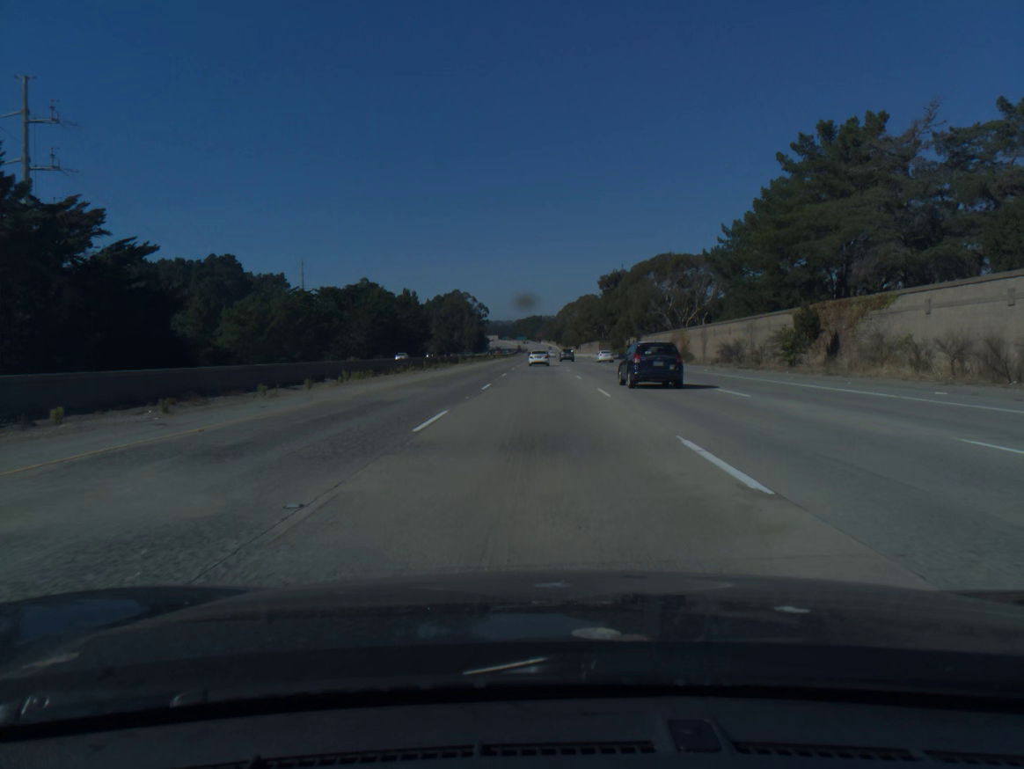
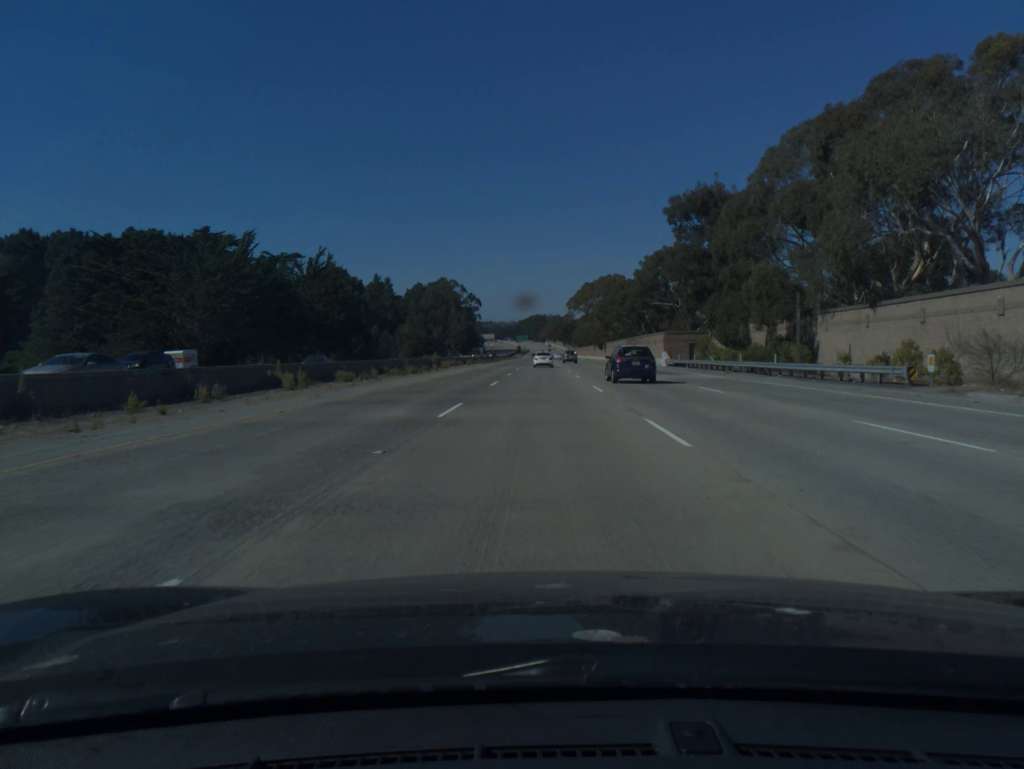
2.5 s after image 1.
(-0.2, +84.5) m; 0°
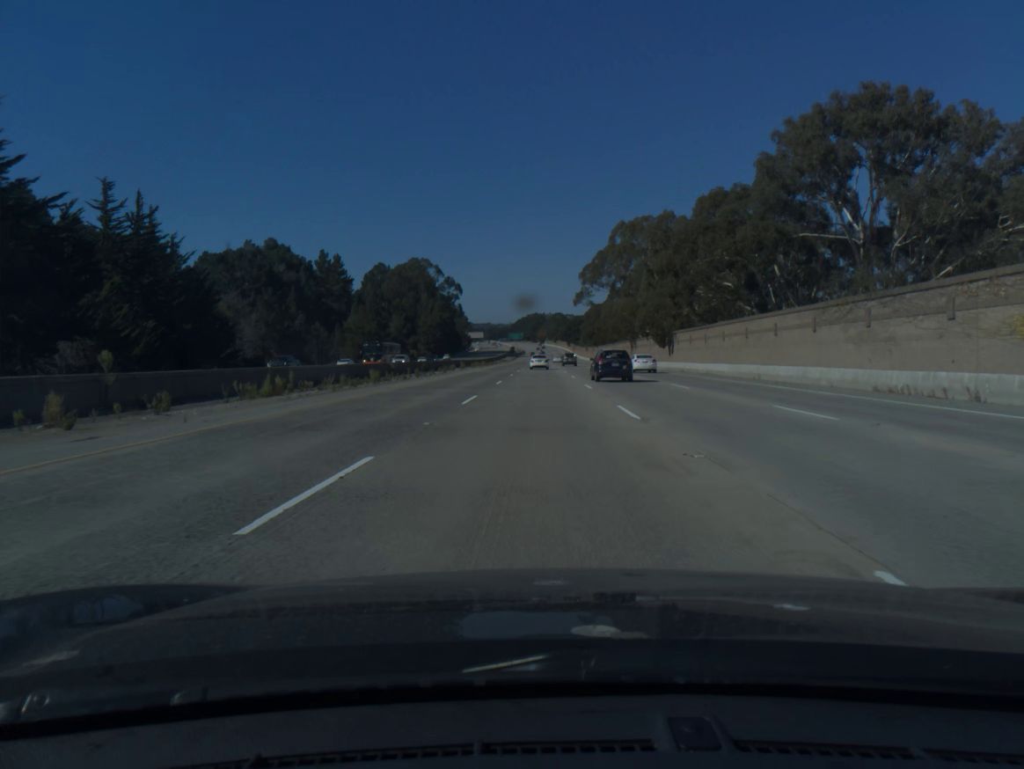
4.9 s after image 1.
(+0.3, +82.6) m; 0°
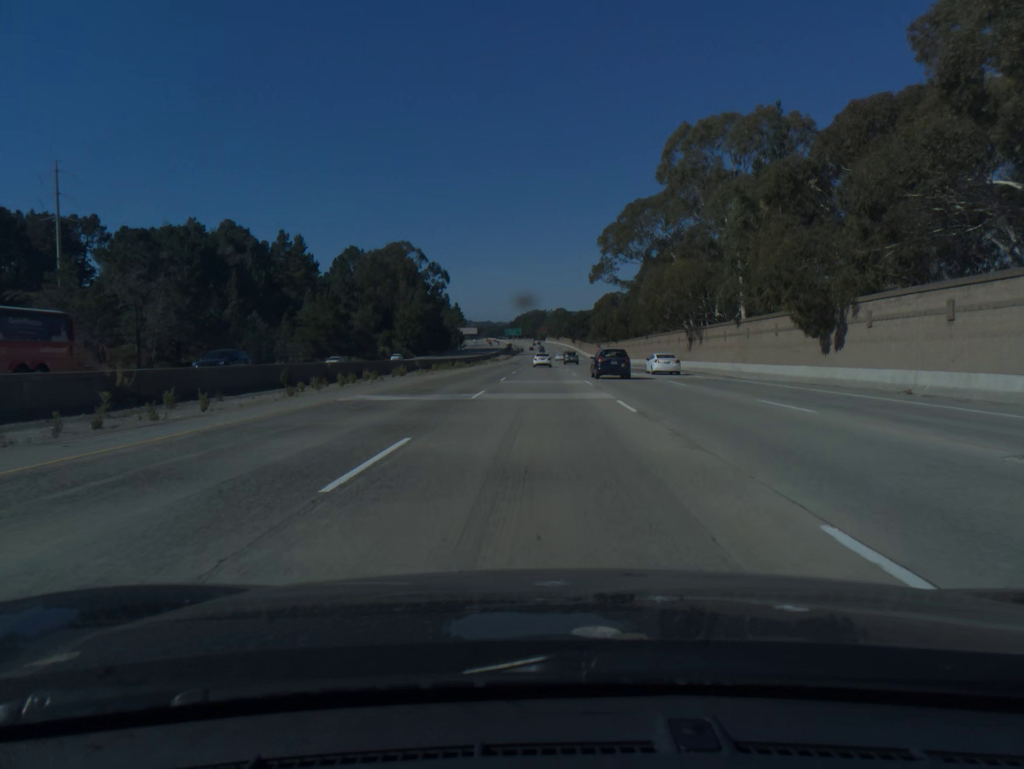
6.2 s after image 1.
(-0.1, +42.4) m; 0°
